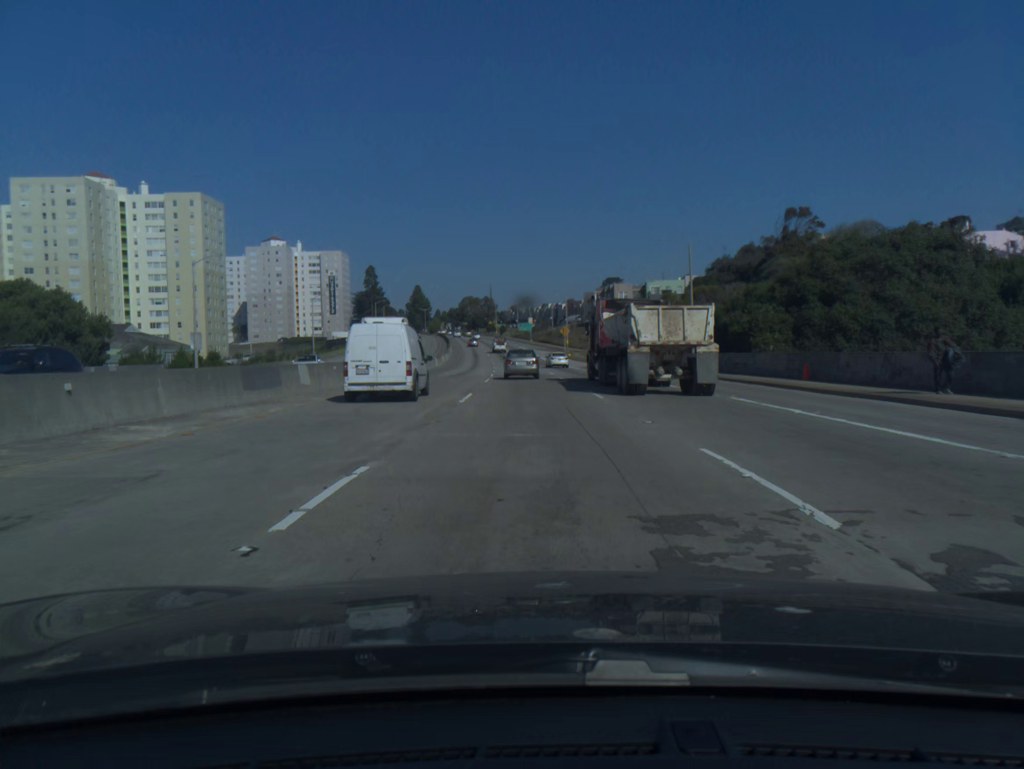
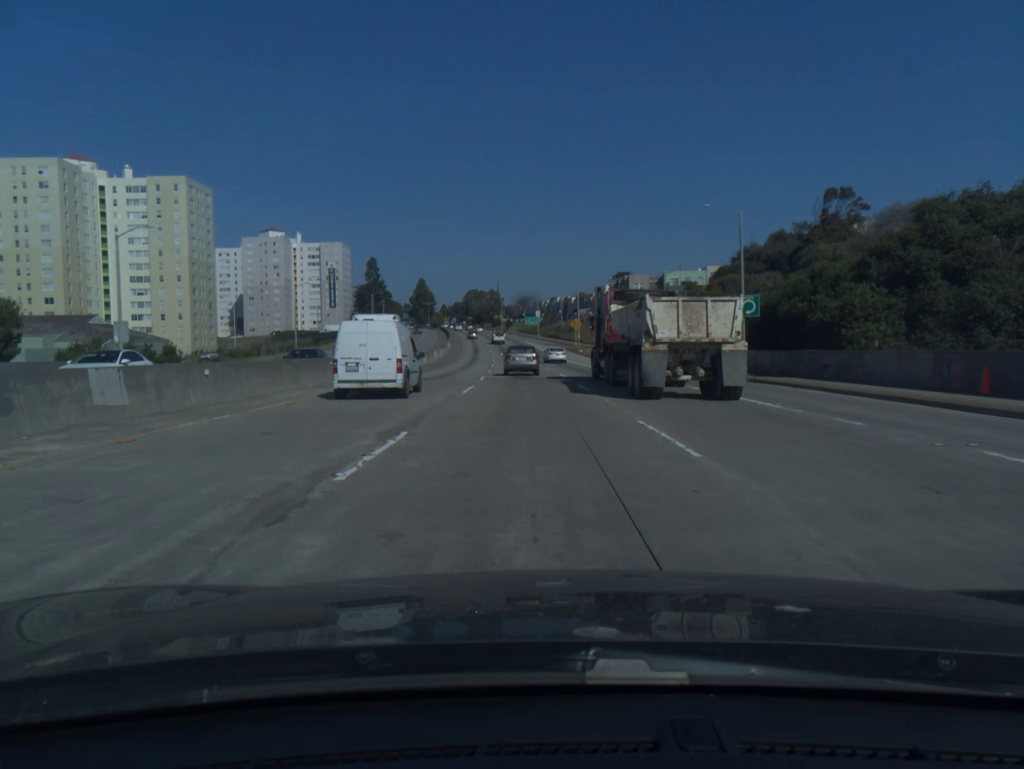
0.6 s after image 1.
(-0.1, +12.3) m; -1°
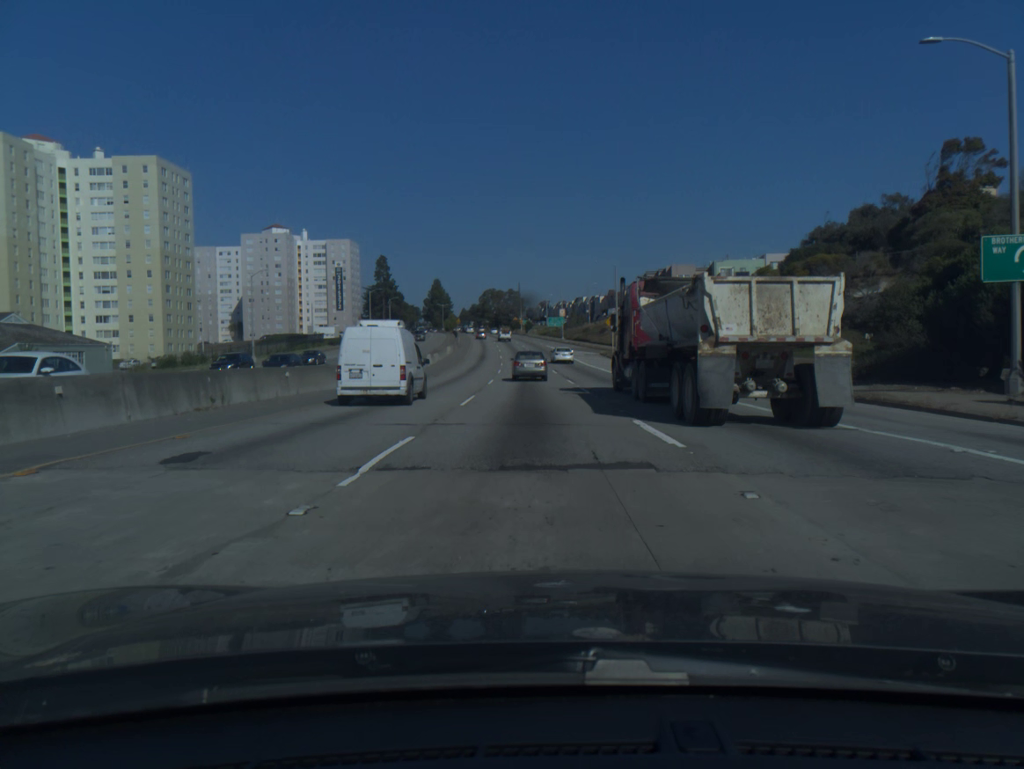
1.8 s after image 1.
(-0.3, +24.4) m; -2°
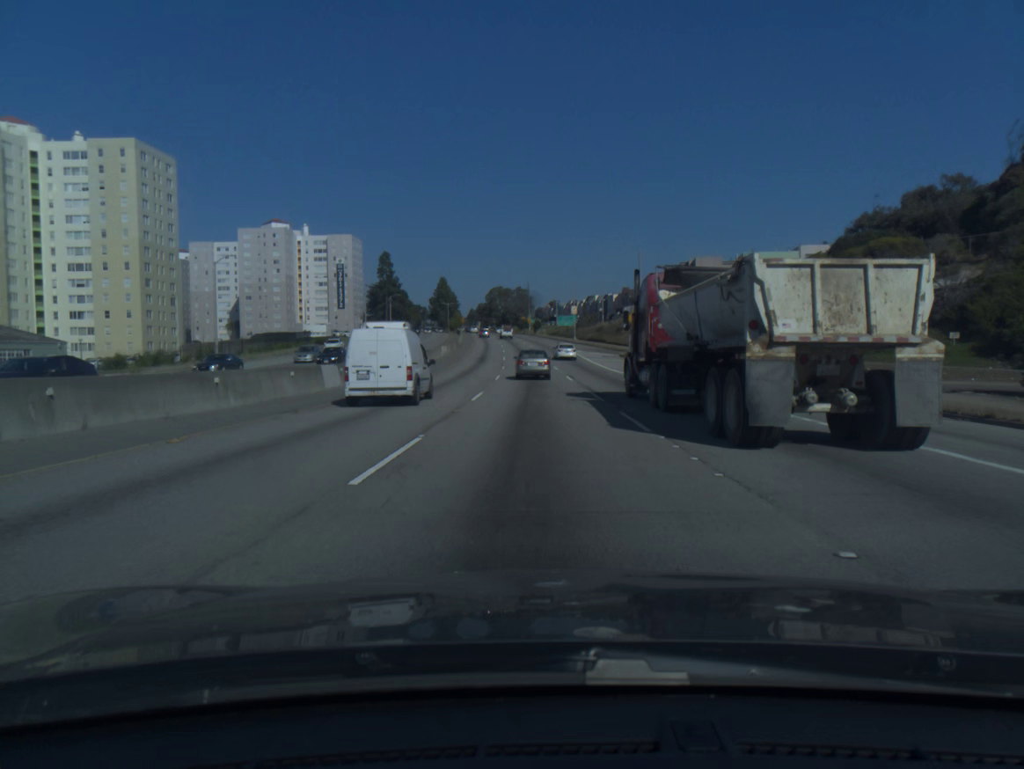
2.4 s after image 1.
(-0.1, +12.1) m; -1°
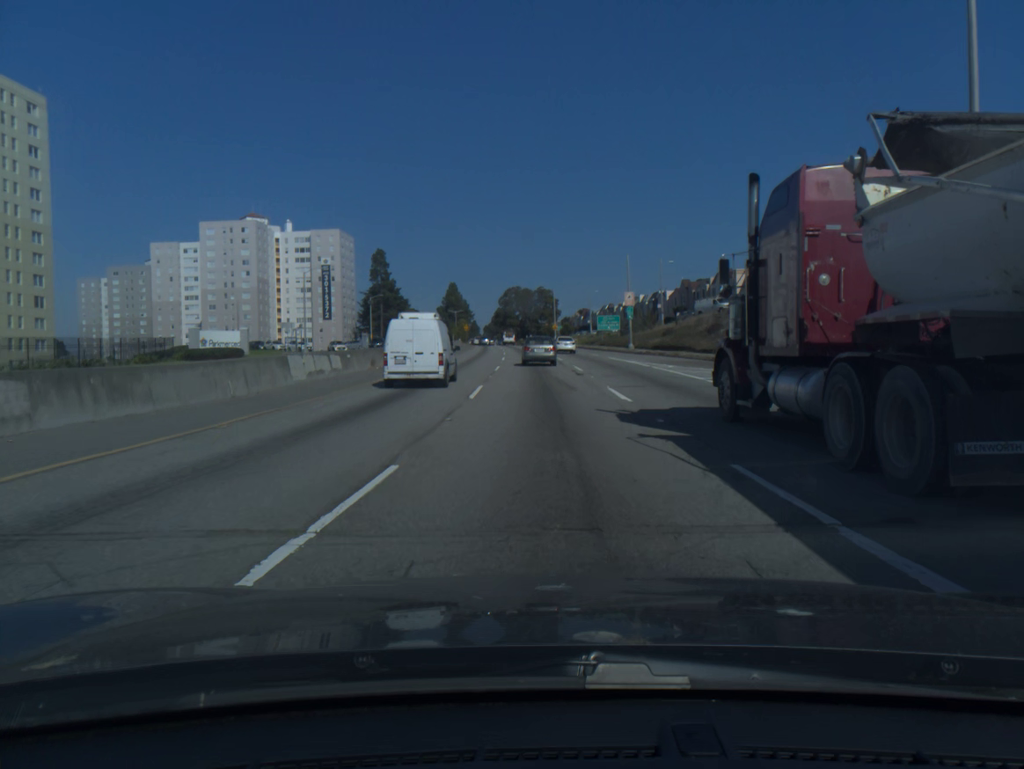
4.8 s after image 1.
(-0.8, +47.9) m; -2°
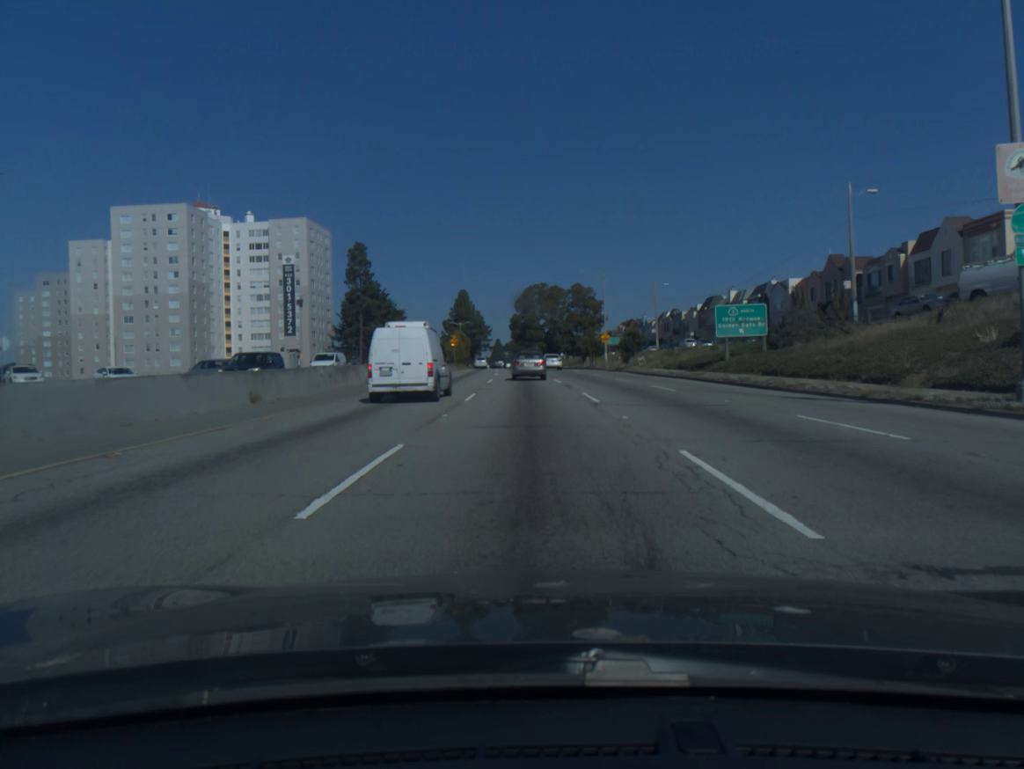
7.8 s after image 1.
(-0.9, +57.4) m; -2°
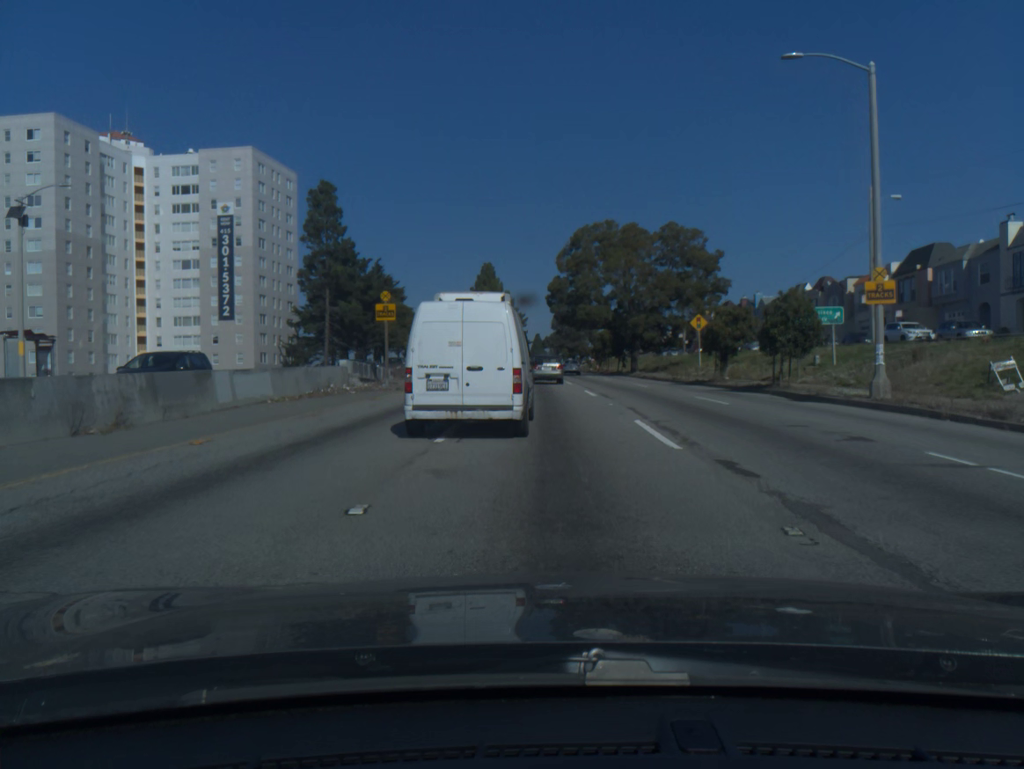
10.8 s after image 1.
(-1.7, +54.0) m; -3°
